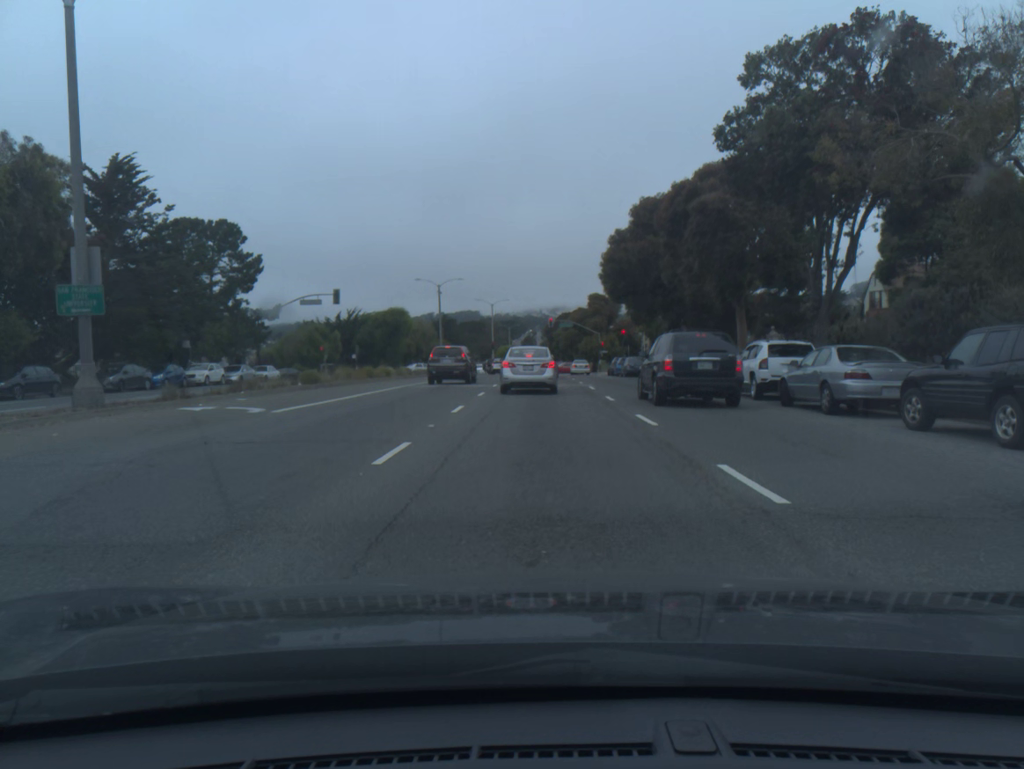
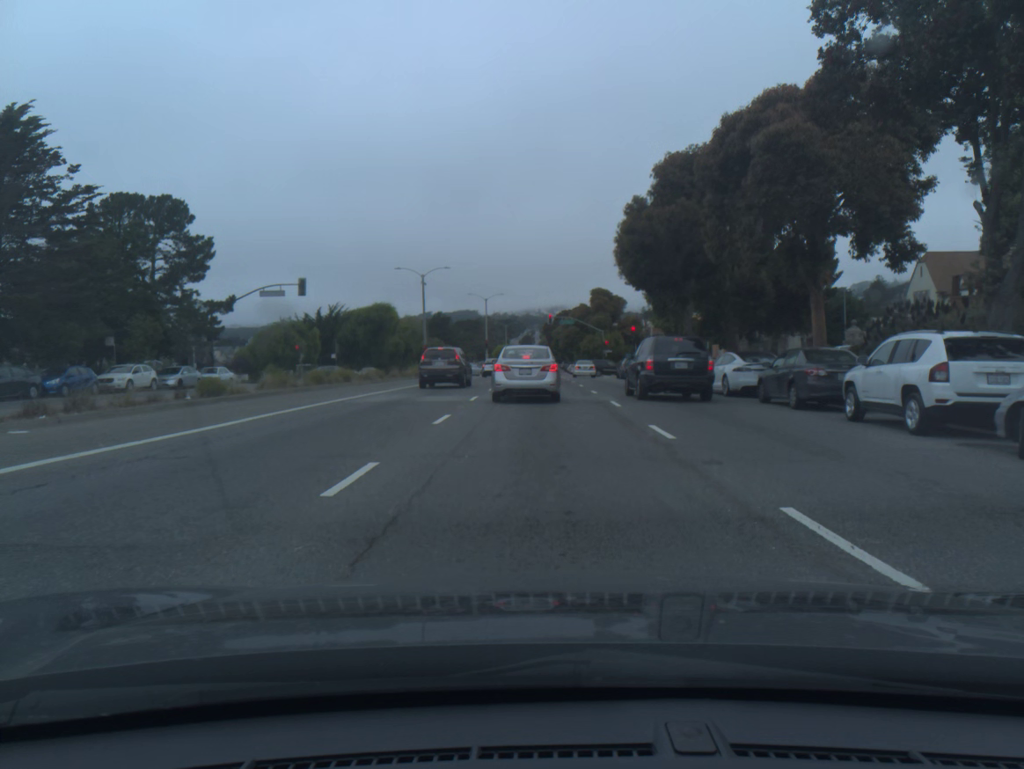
(0.0, +9.4) m; 0°
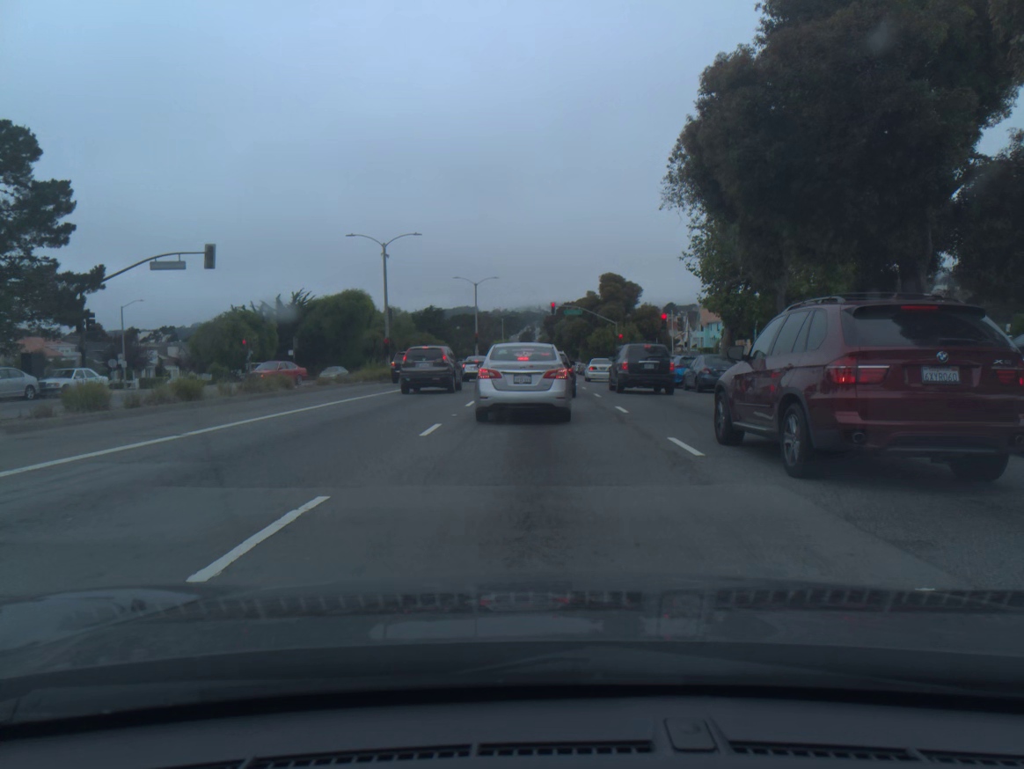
(-0.1, +16.7) m; 0°
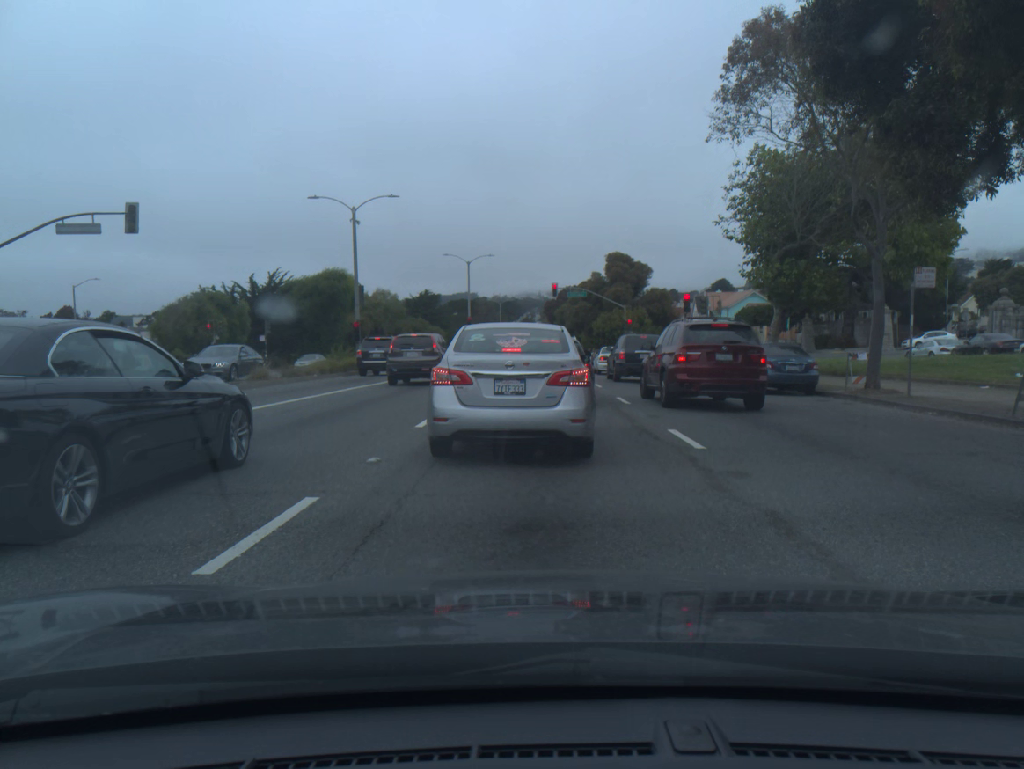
(0.0, +7.8) m; +1°
